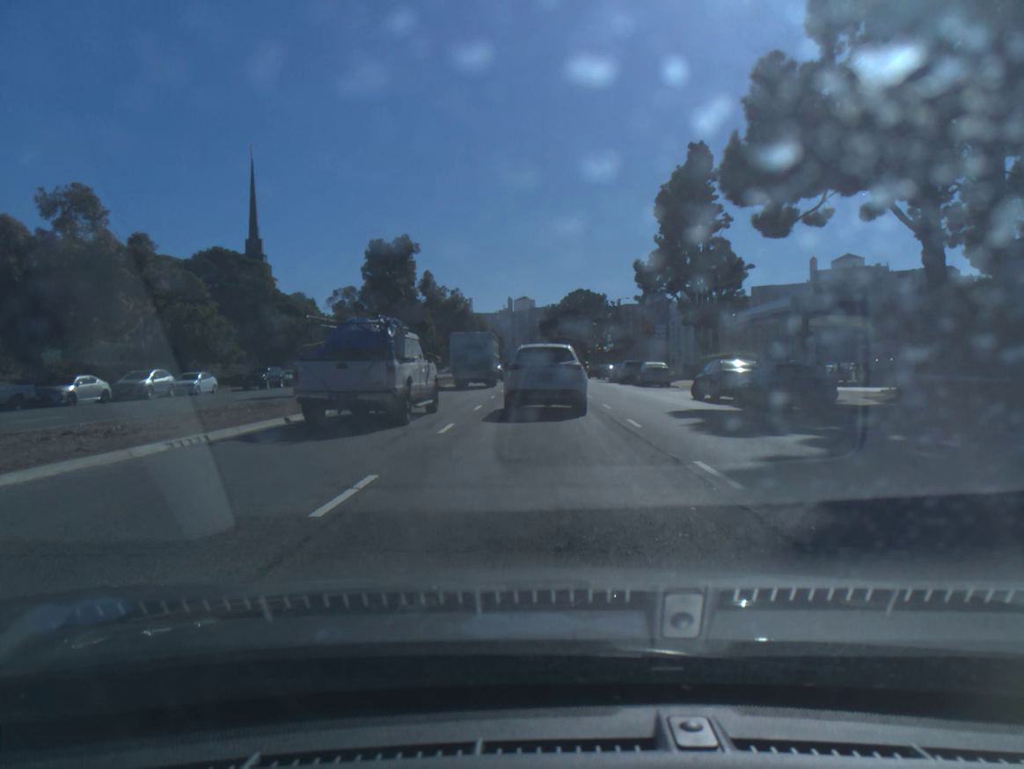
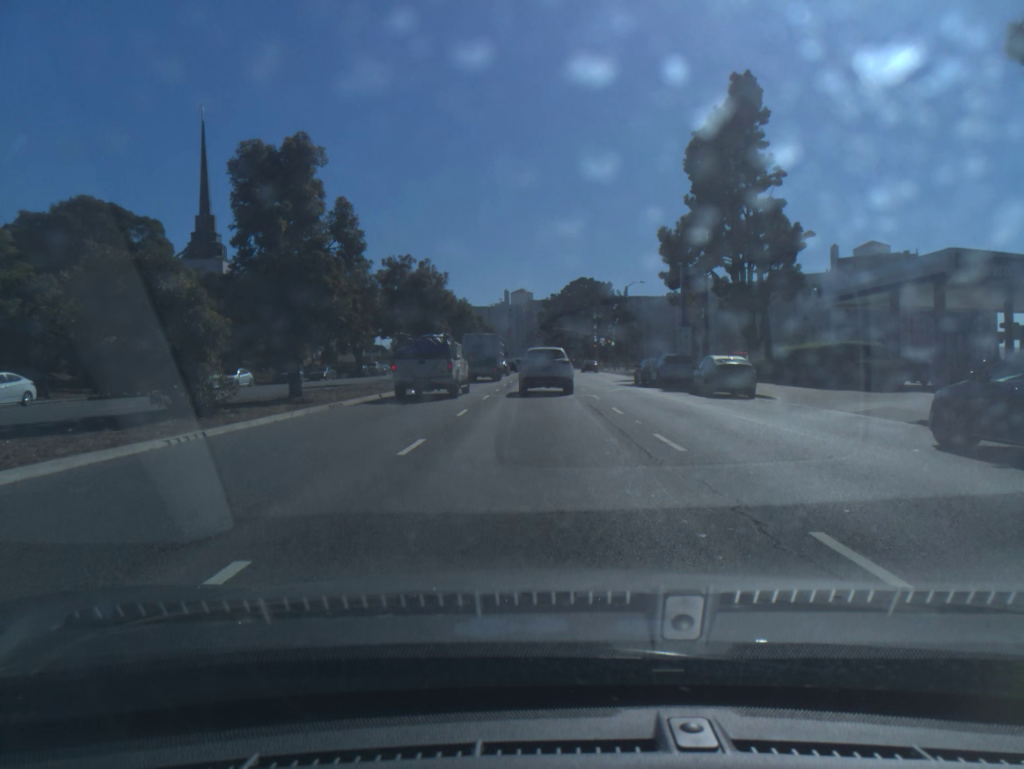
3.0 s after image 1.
(+0.1, +18.1) m; 0°
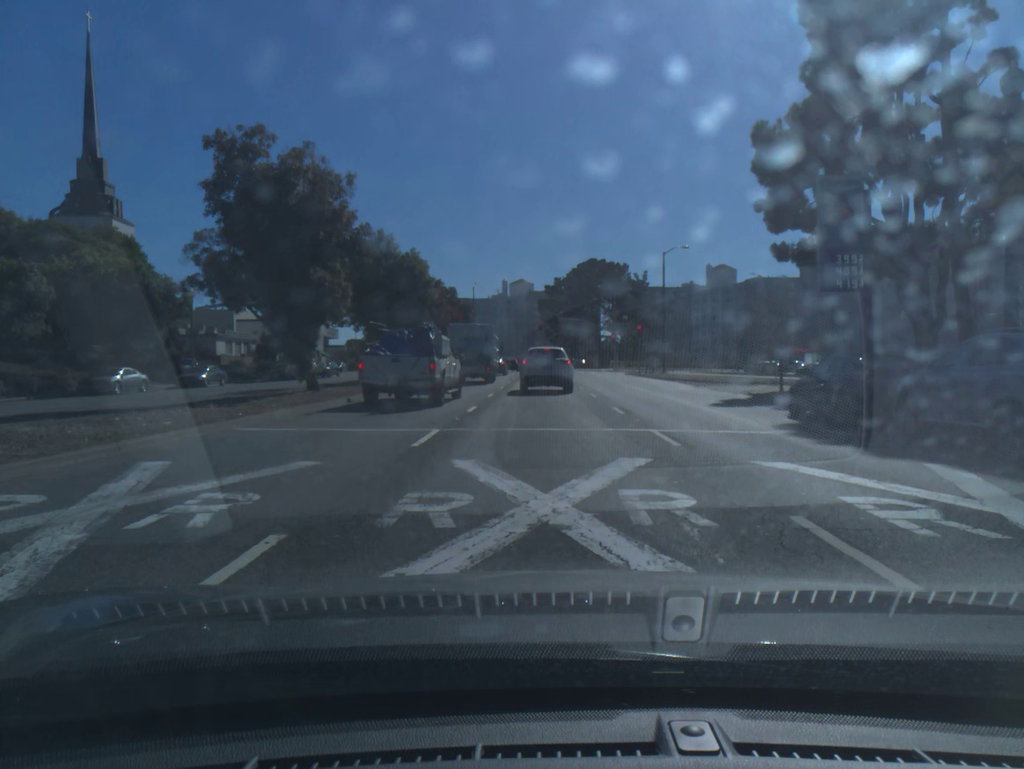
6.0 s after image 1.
(+0.1, +28.6) m; 0°
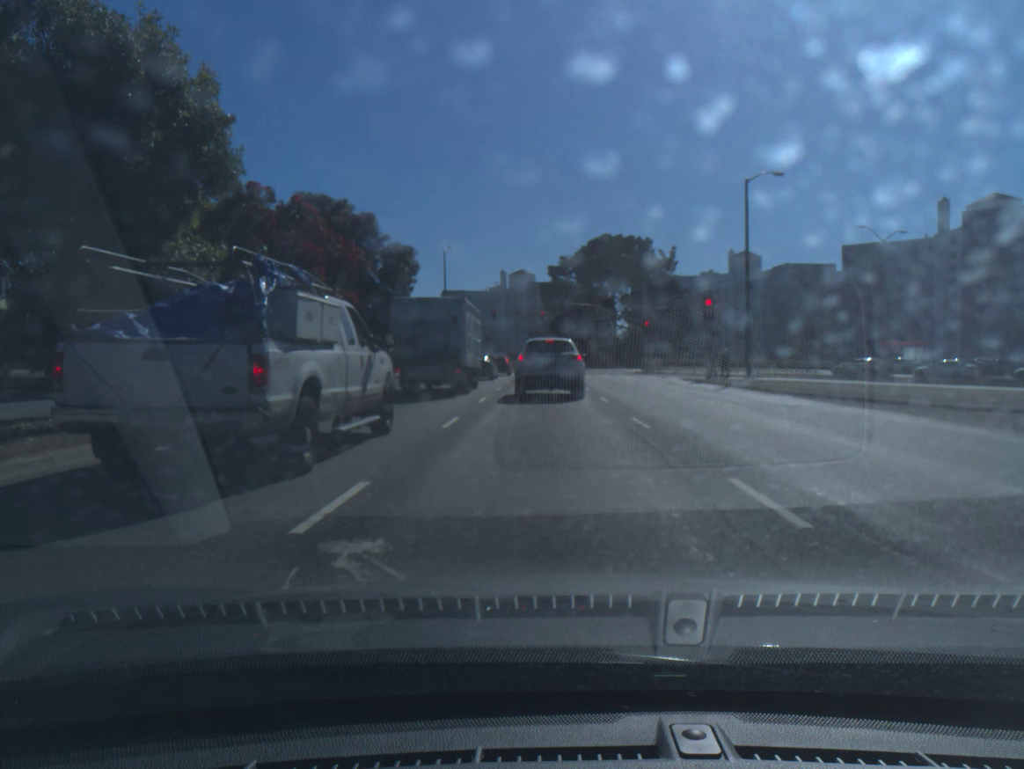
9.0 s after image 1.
(0.0, +28.2) m; 0°
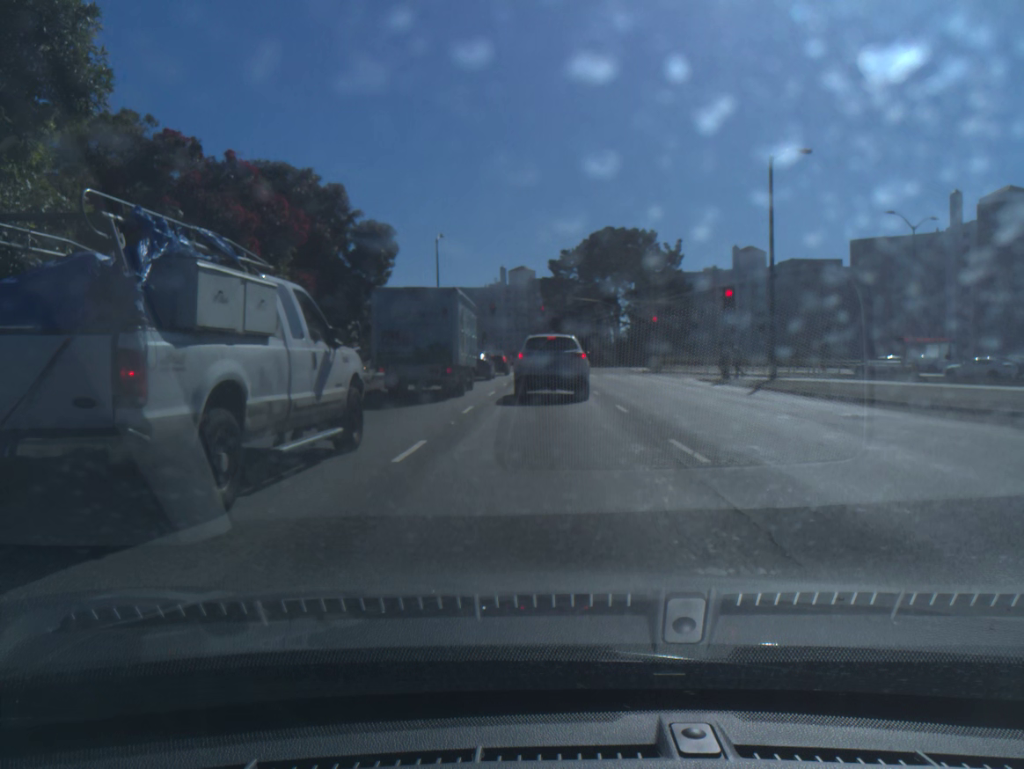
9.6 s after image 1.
(0.0, +4.6) m; 0°
